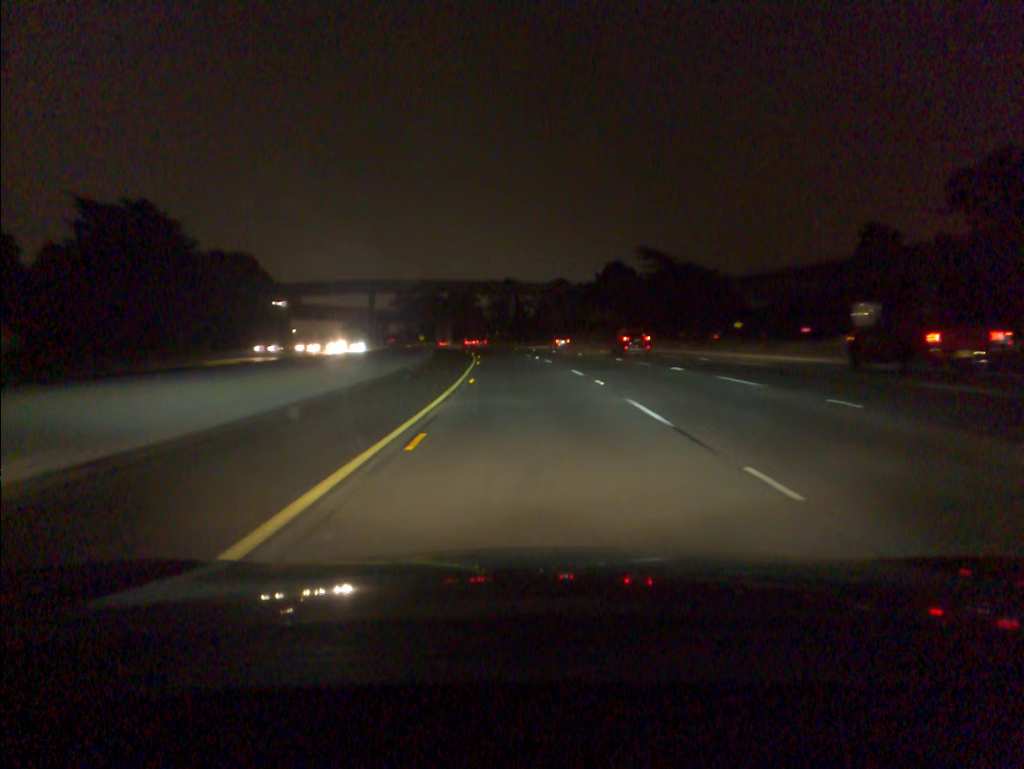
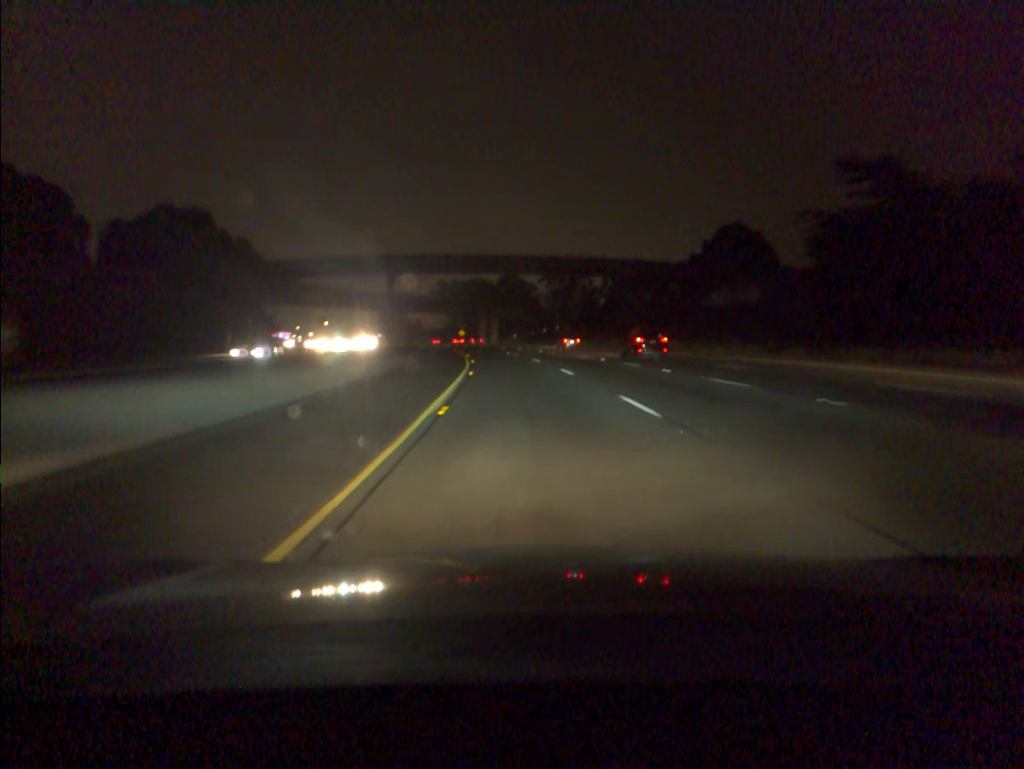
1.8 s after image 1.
(-2.1, +56.7) m; -4°
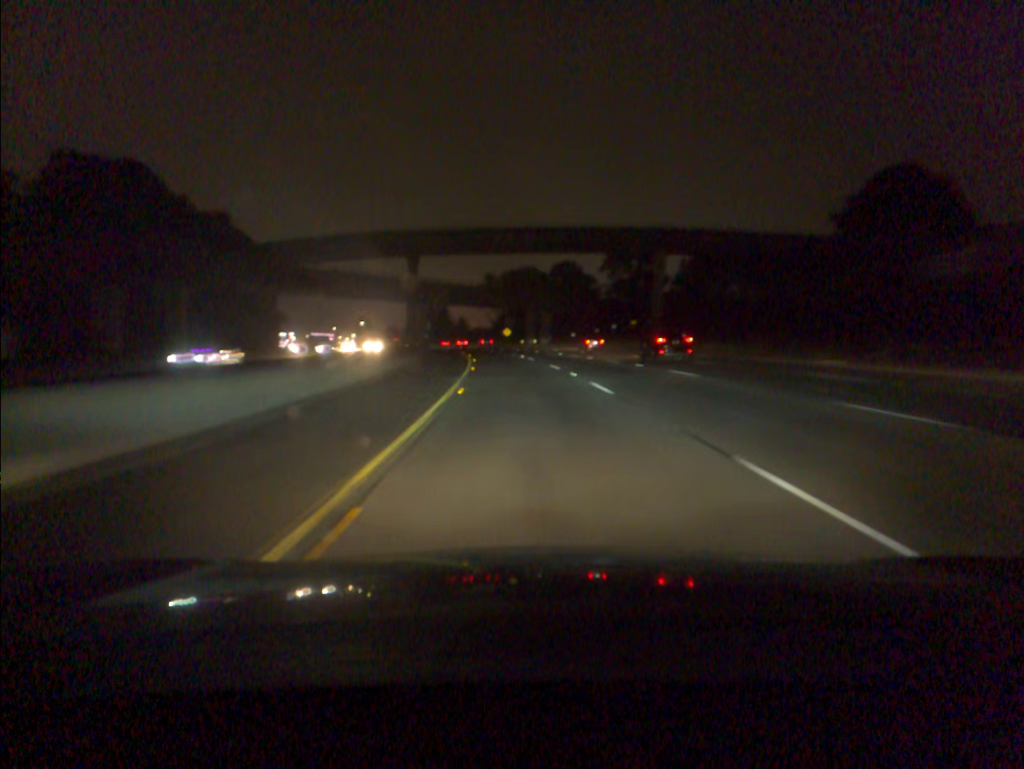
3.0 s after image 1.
(-1.3, +38.1) m; -4°
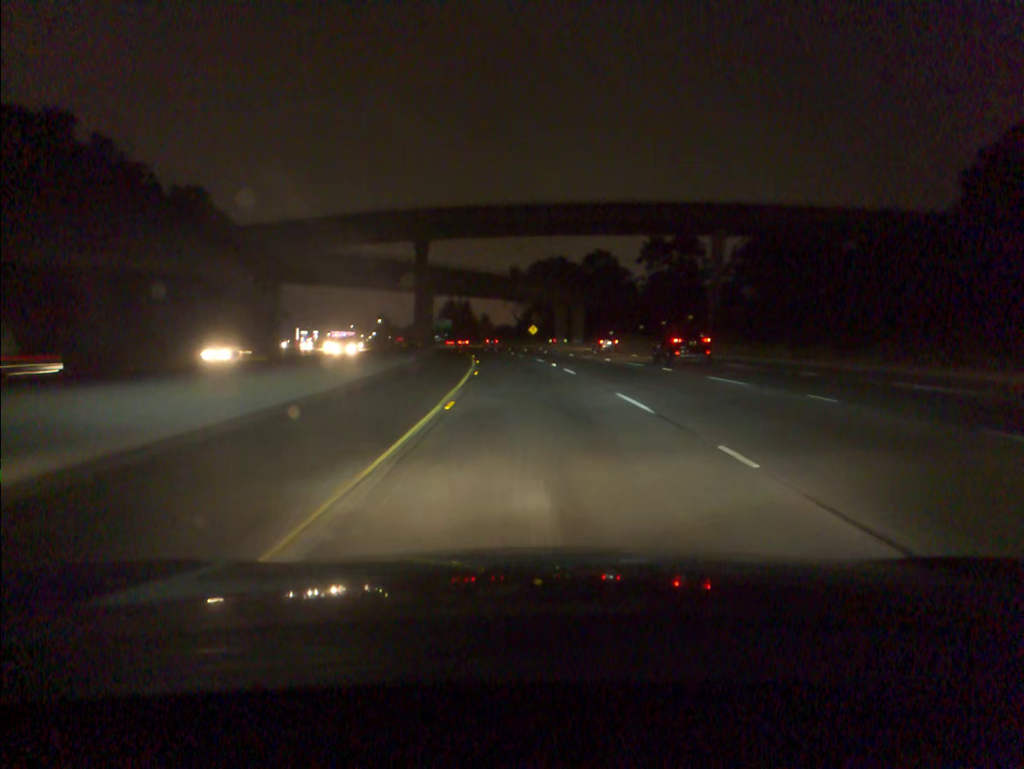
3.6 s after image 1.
(-0.3, +19.1) m; -2°
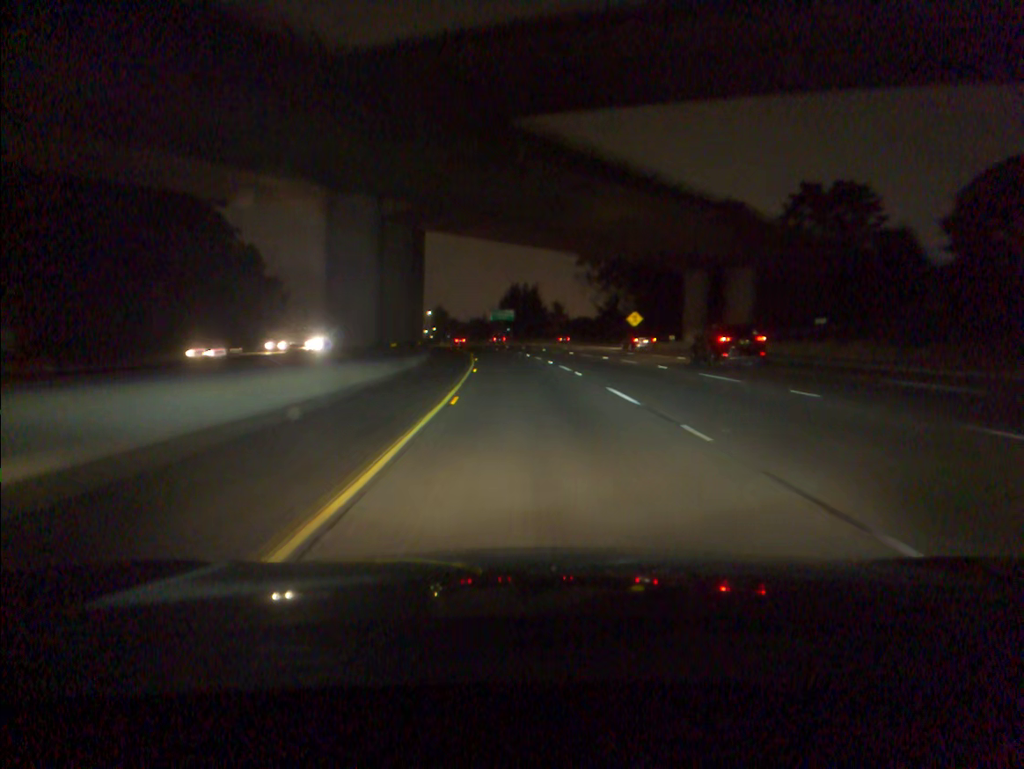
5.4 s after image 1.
(-2.4, +57.3) m; -5°
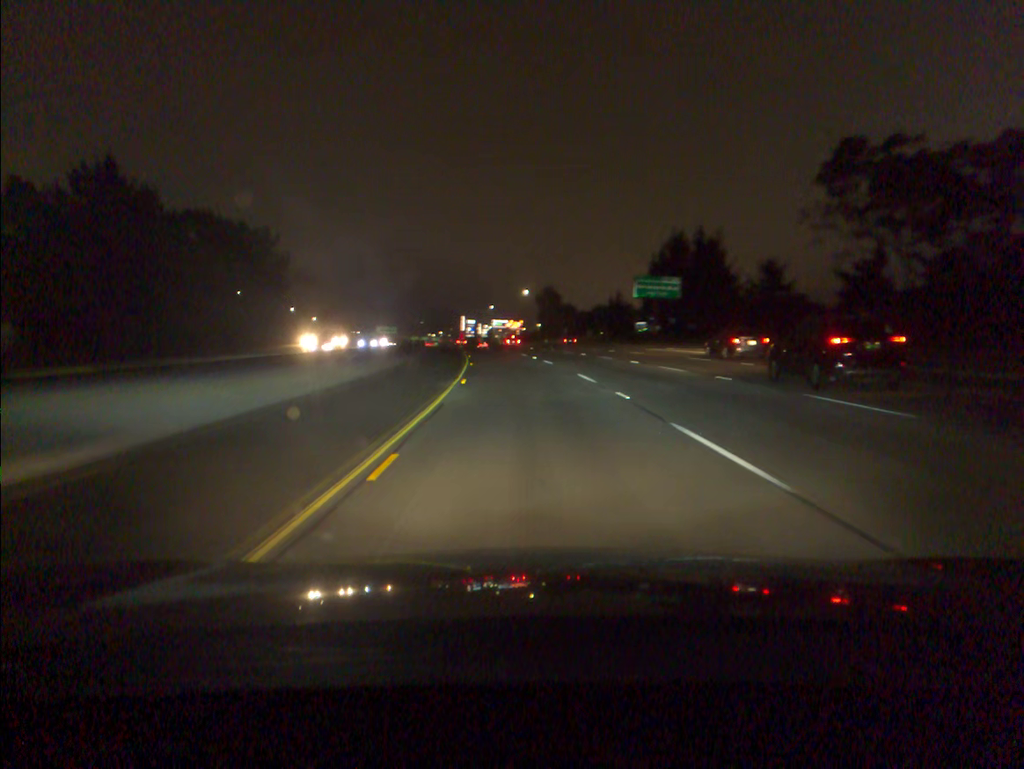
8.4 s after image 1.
(-6.9, +95.4) m; -9°
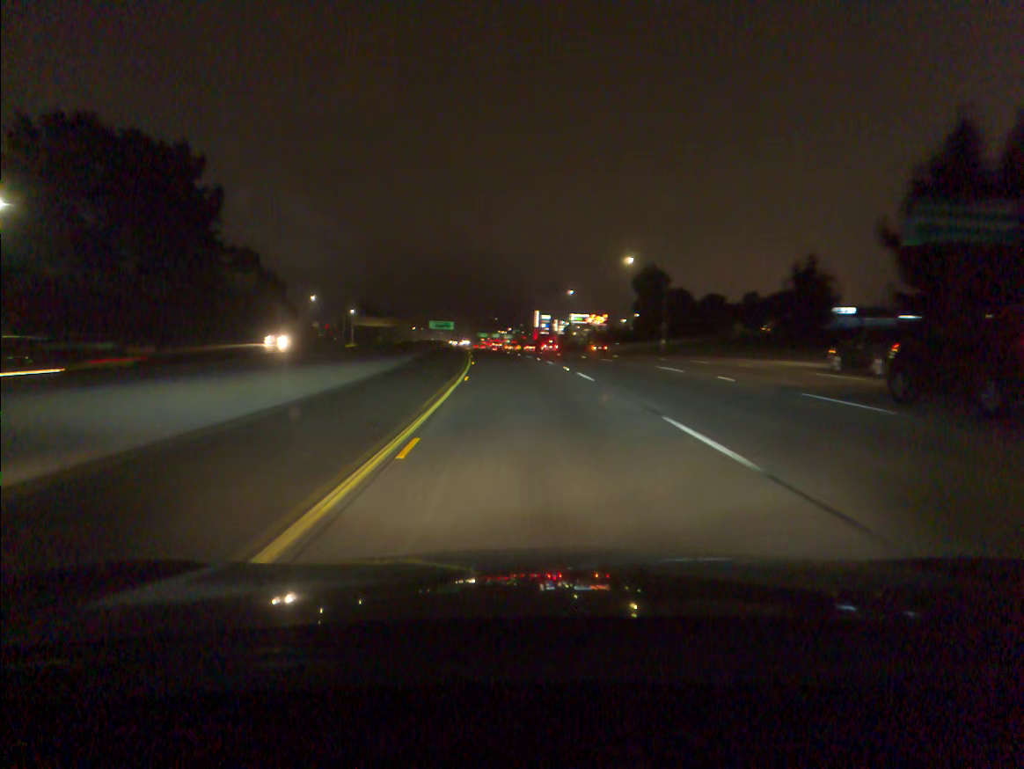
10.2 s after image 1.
(-3.0, +57.3) m; -6°
